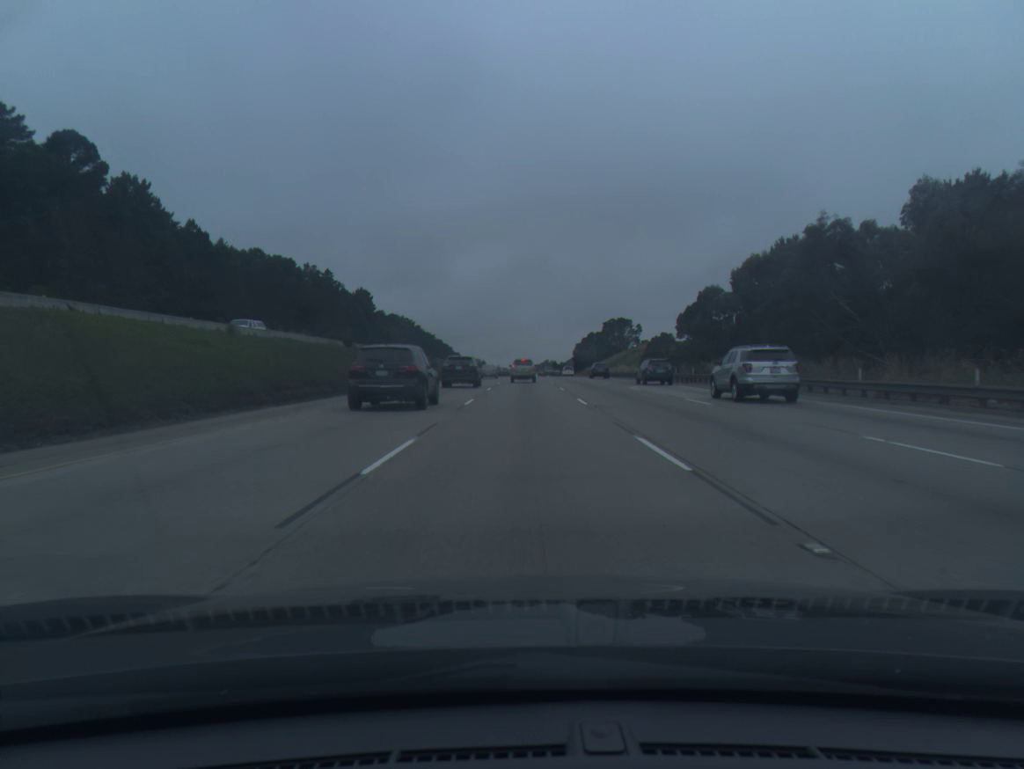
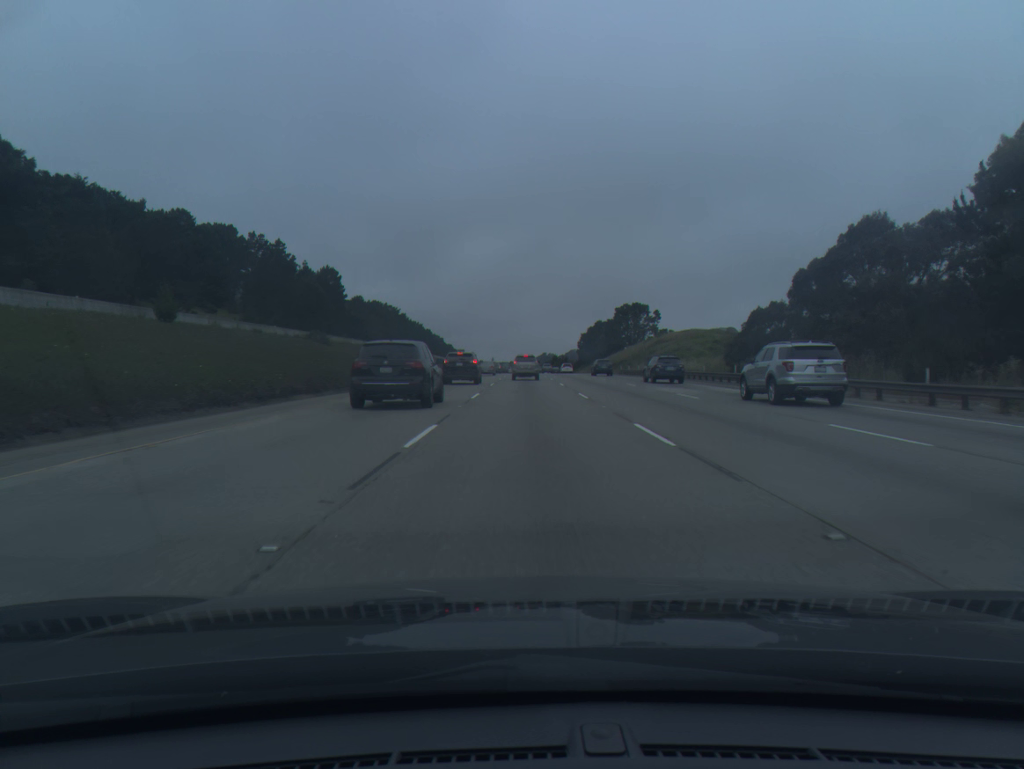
(+0.1, +41.7) m; 0°
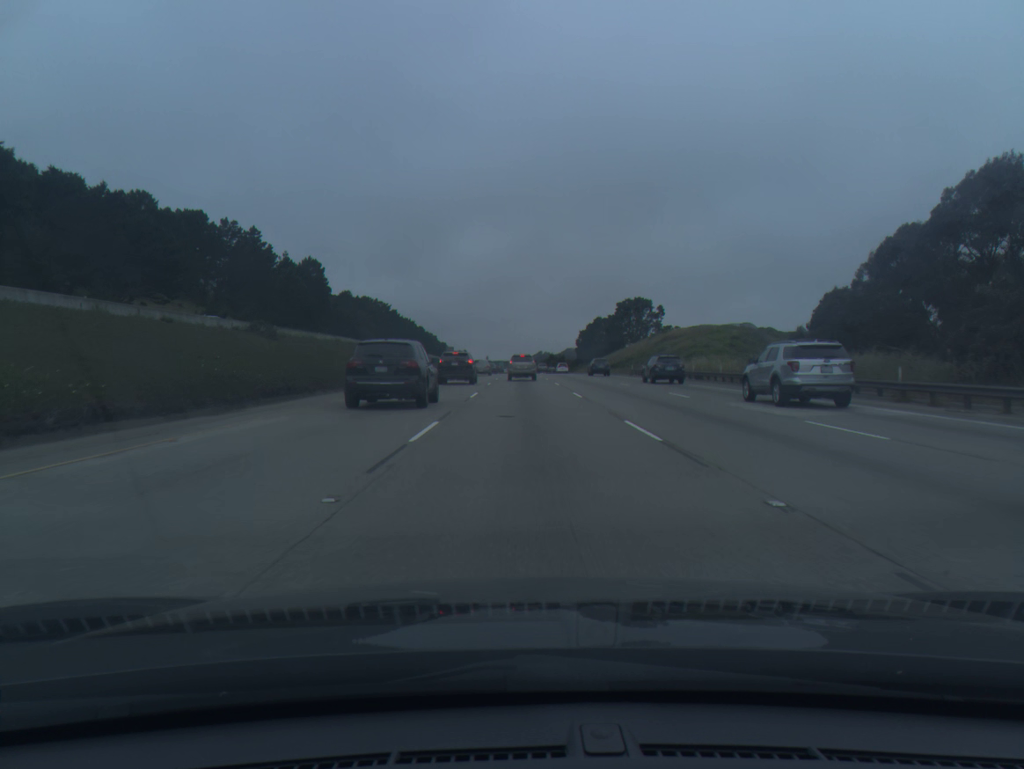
(0.0, +13.7) m; 0°
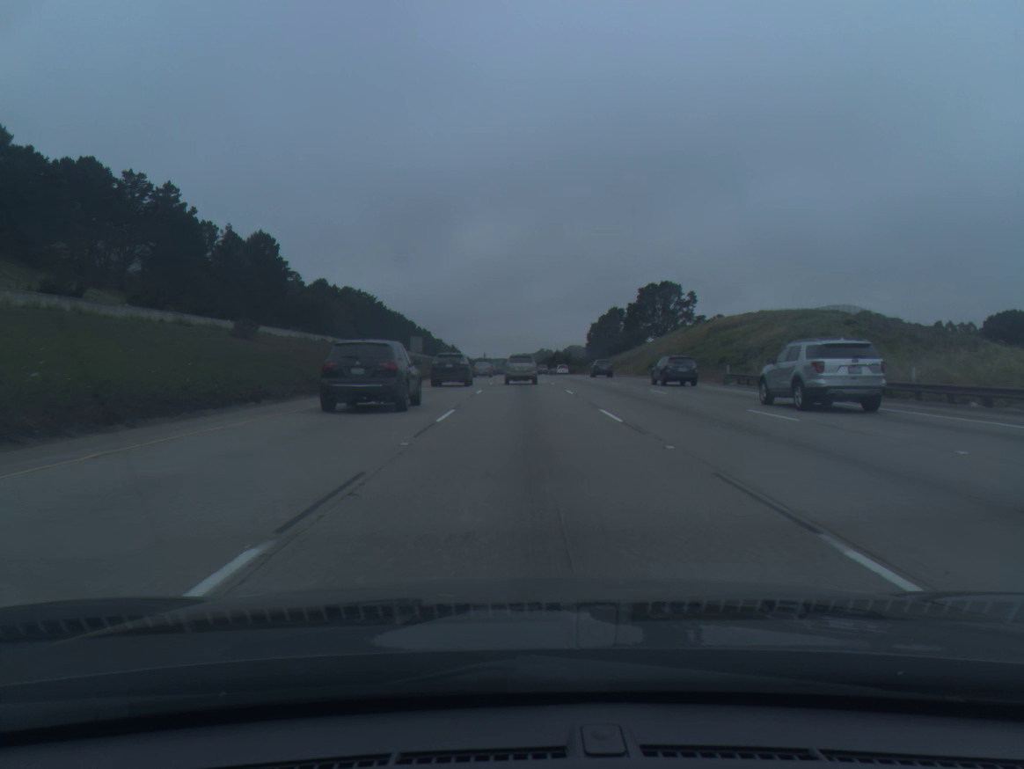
(+0.1, +39.8) m; 0°
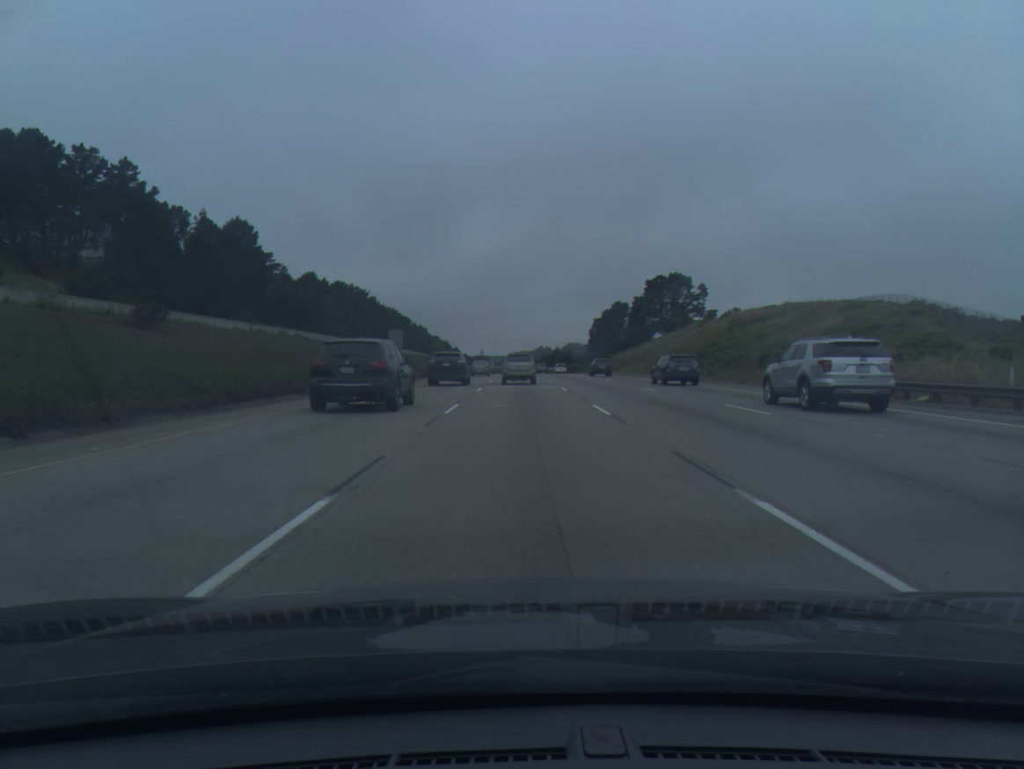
(0.0, +12.8) m; 0°
